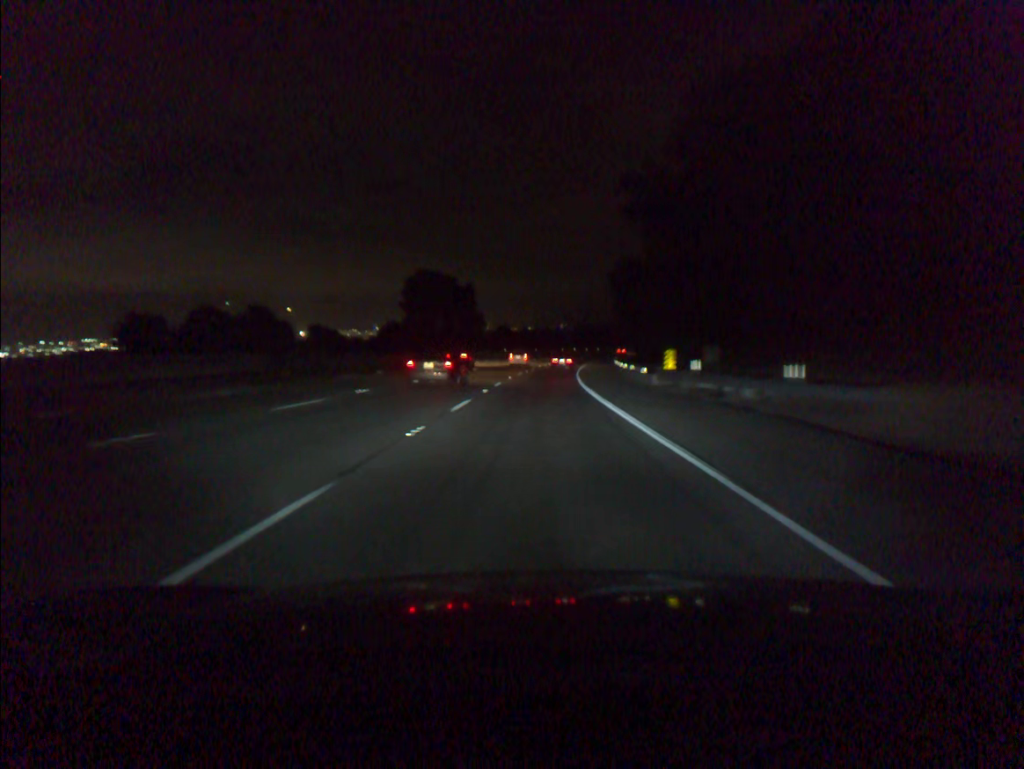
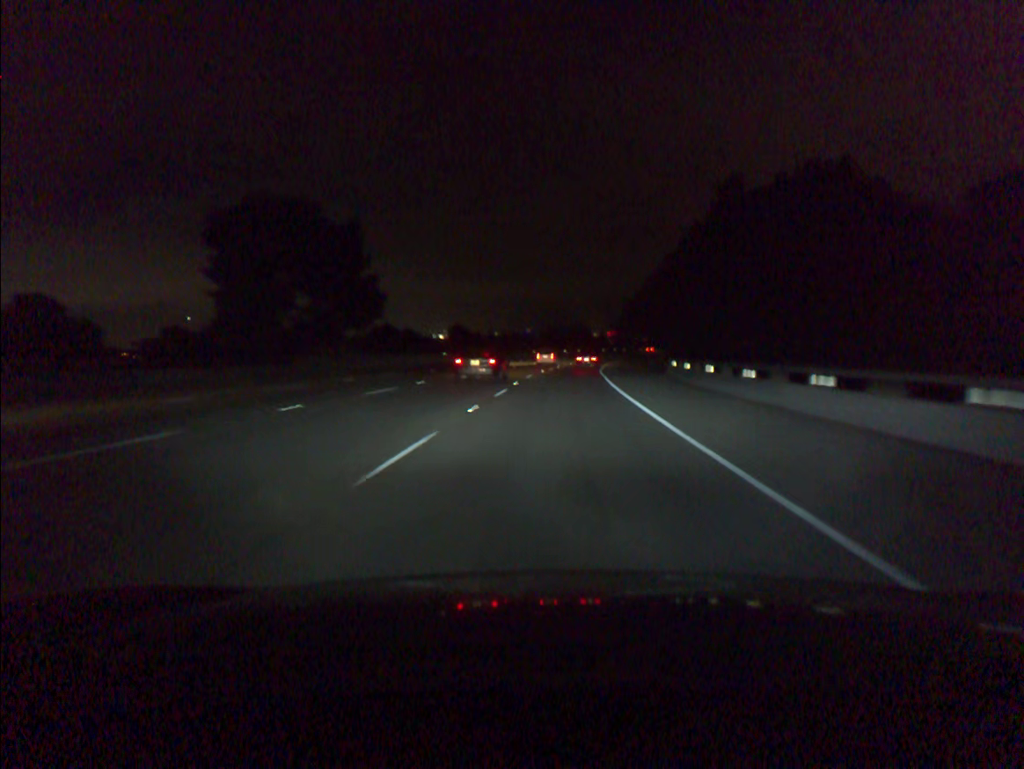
(+0.7, +54.1) m; +2°
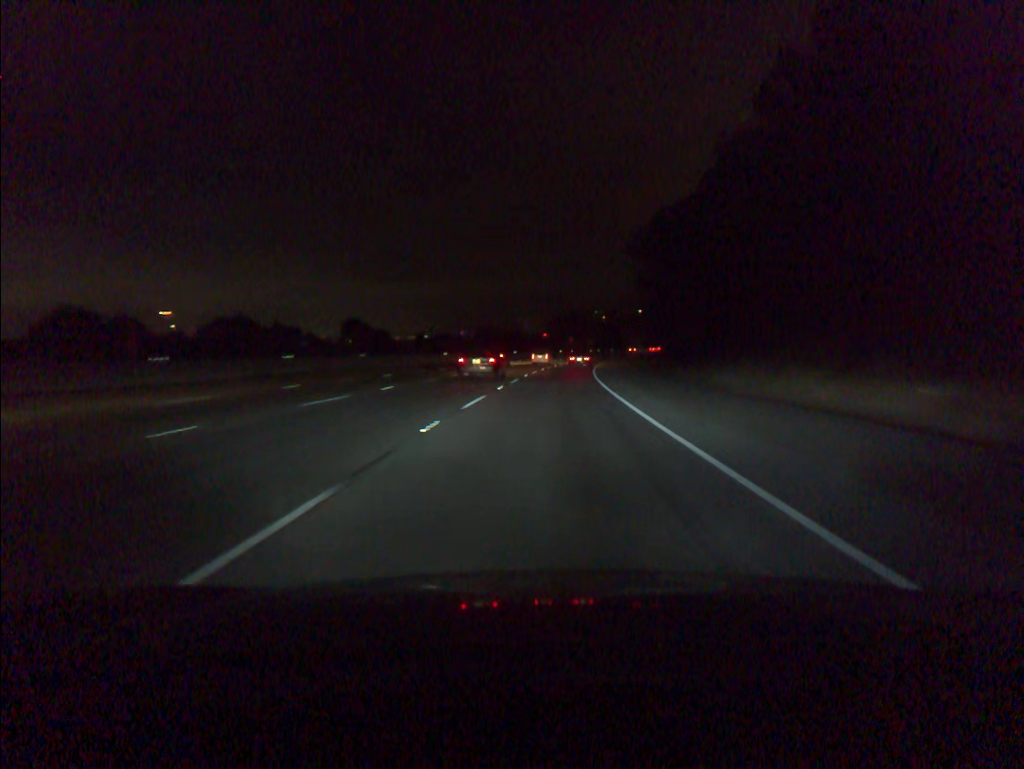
(+2.2, +53.7) m; +5°
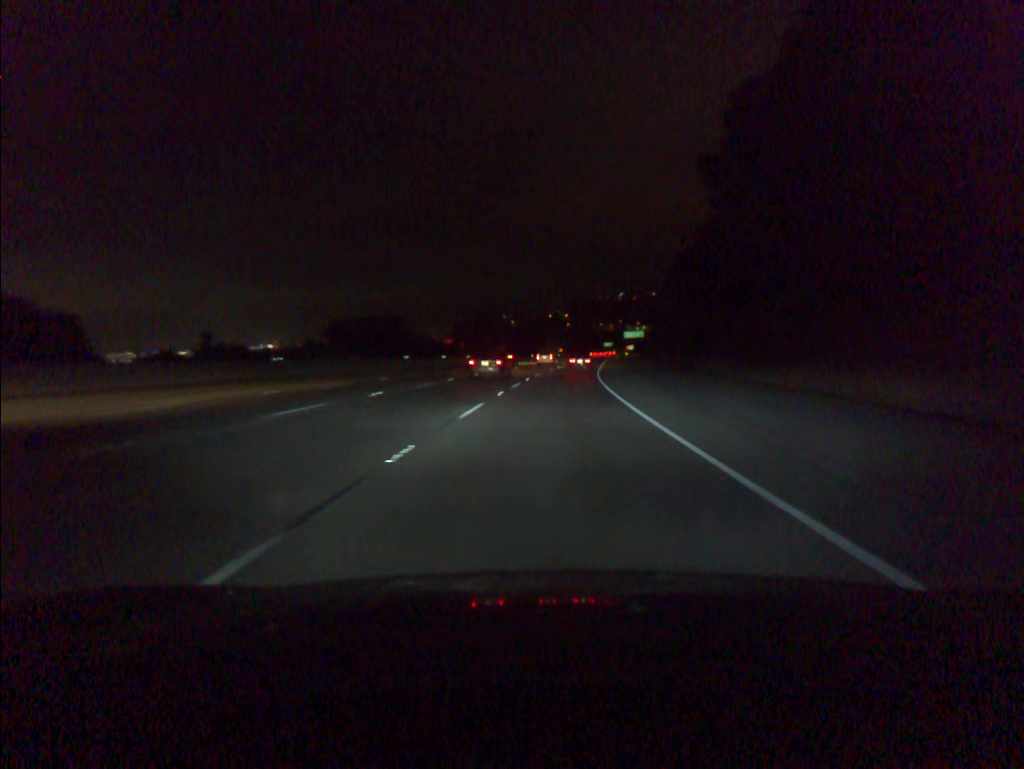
(+5.2, +89.5) m; +7°
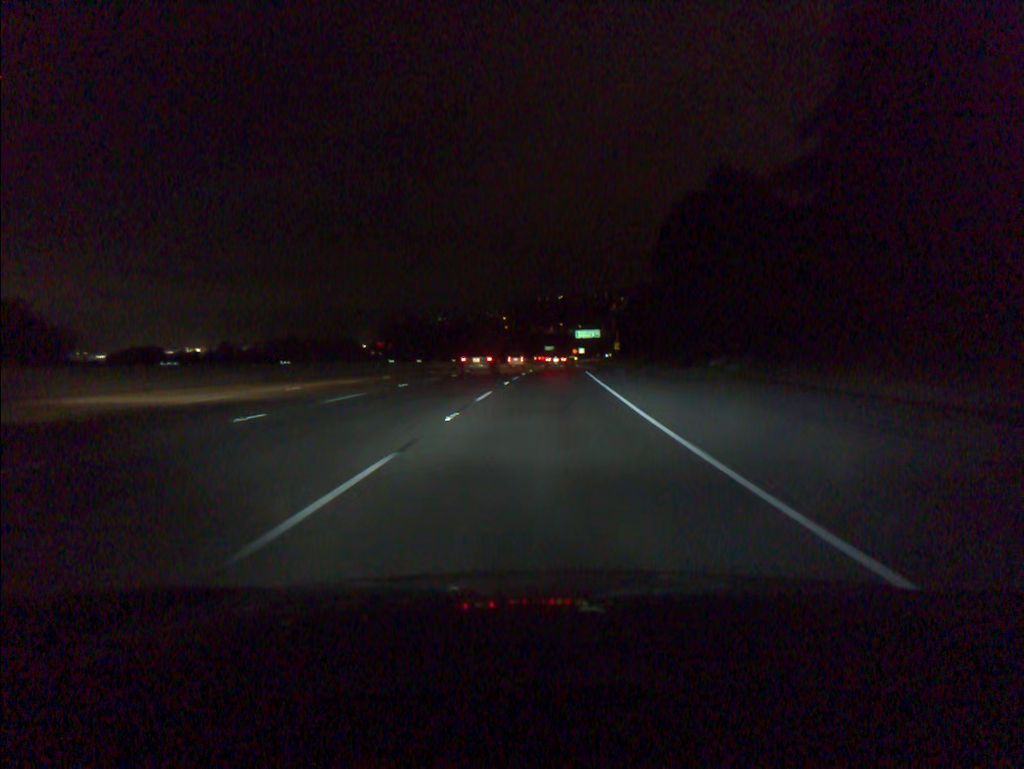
(+2.1, +53.9) m; +5°
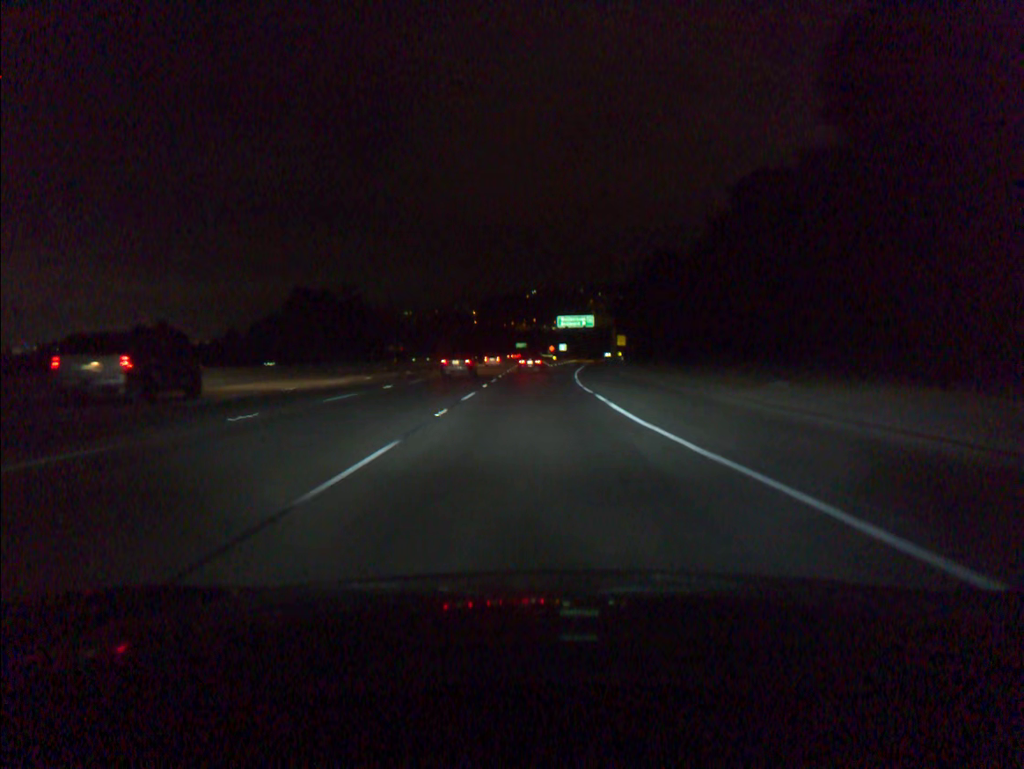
(+1.8, +71.1) m; +2°
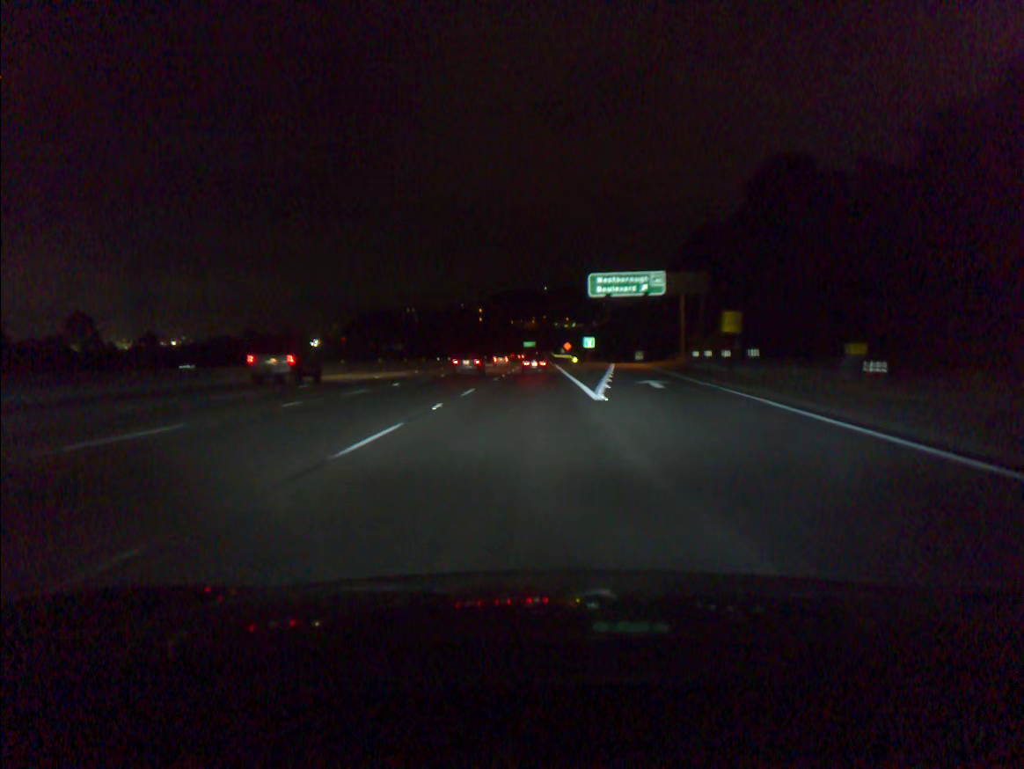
(-0.1, +70.3) m; -1°
